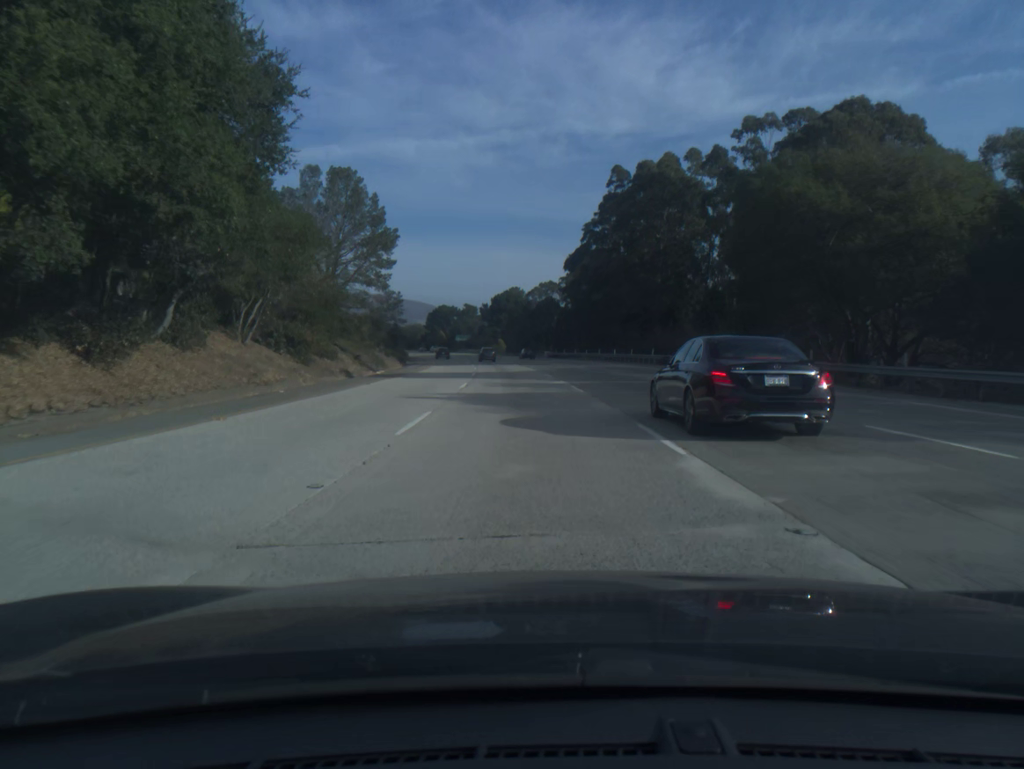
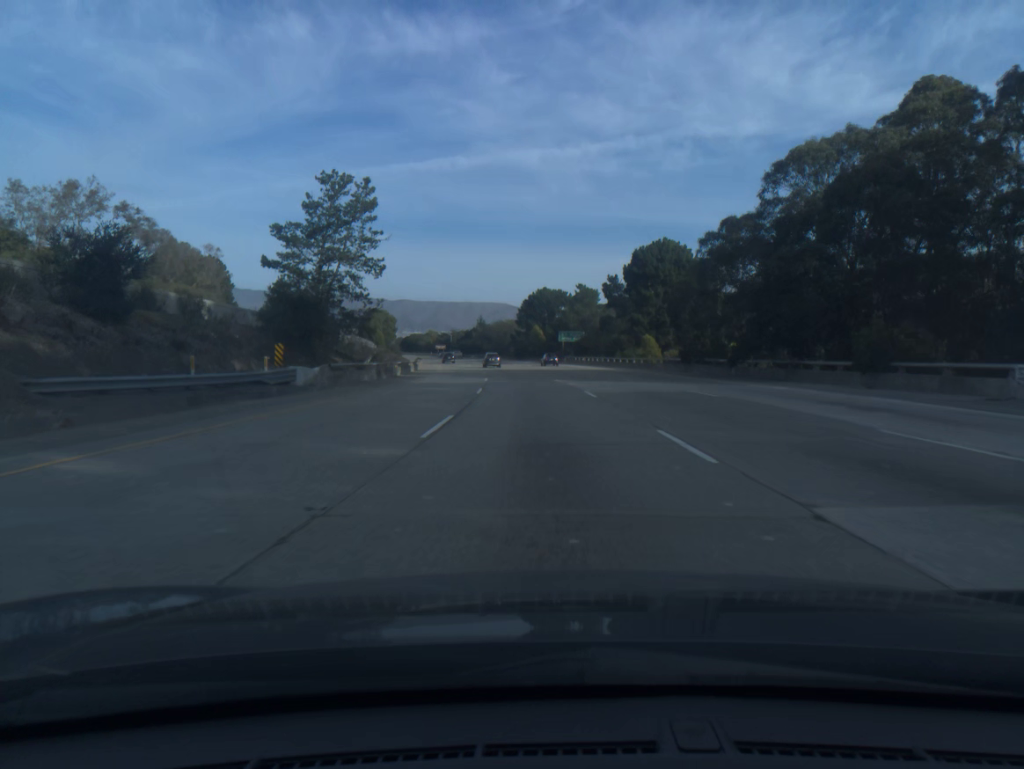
(-8.7, +101.5) m; -9°
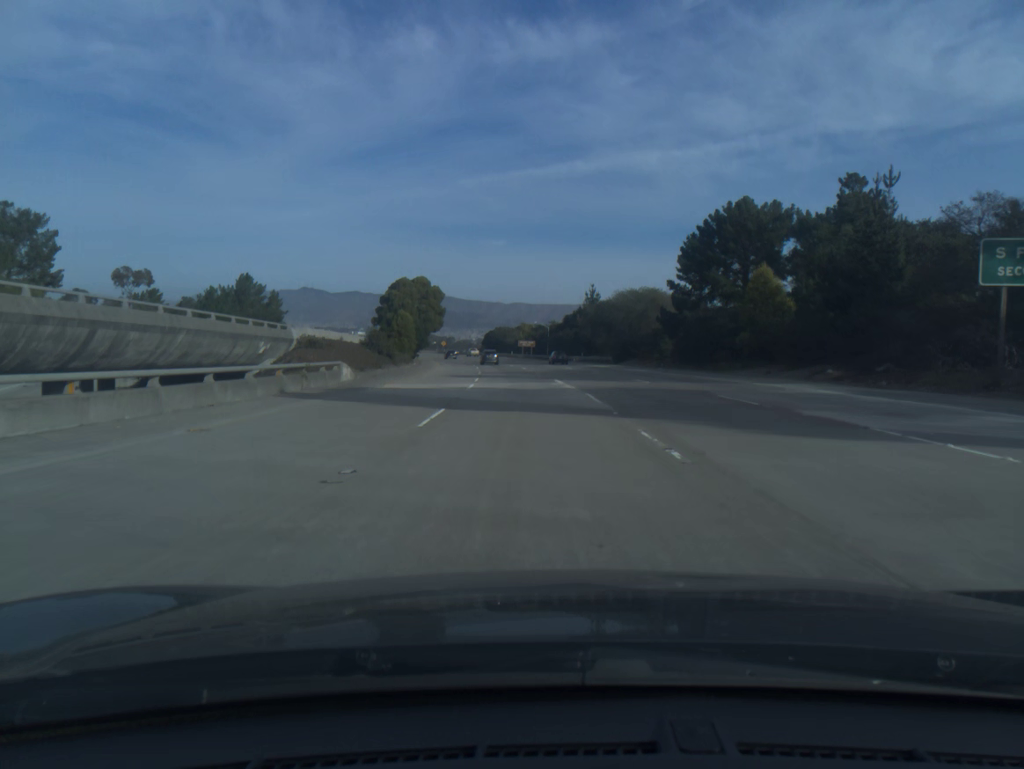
(-7.3, +101.6) m; -8°
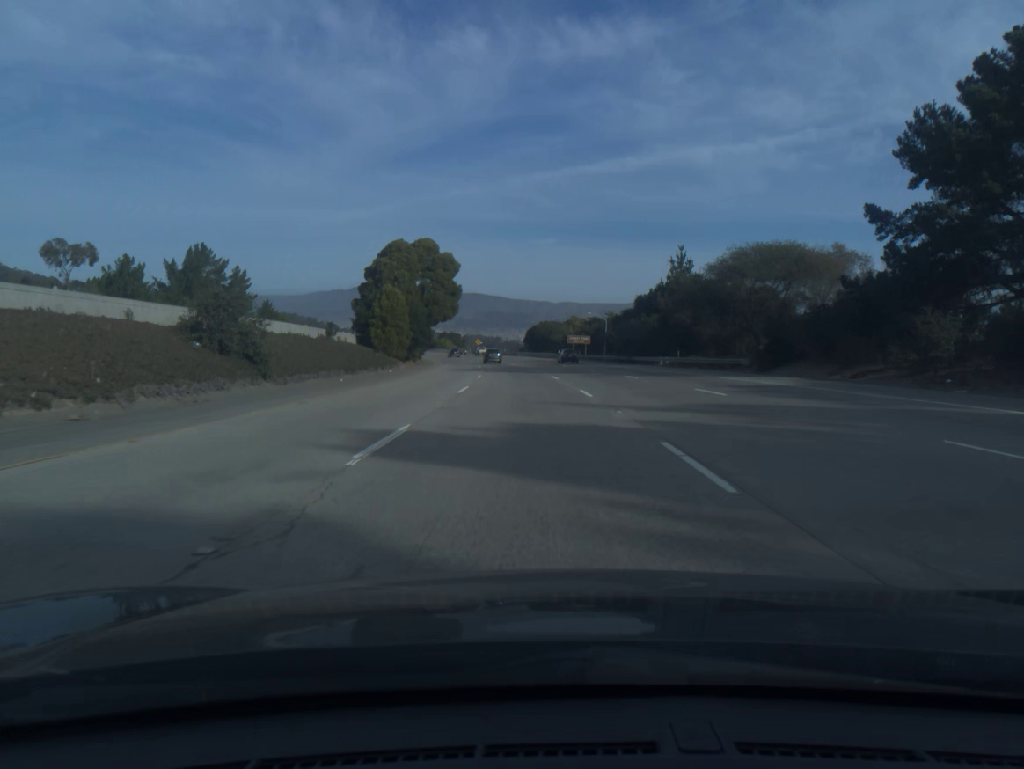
(-1.3, +40.9) m; -4°
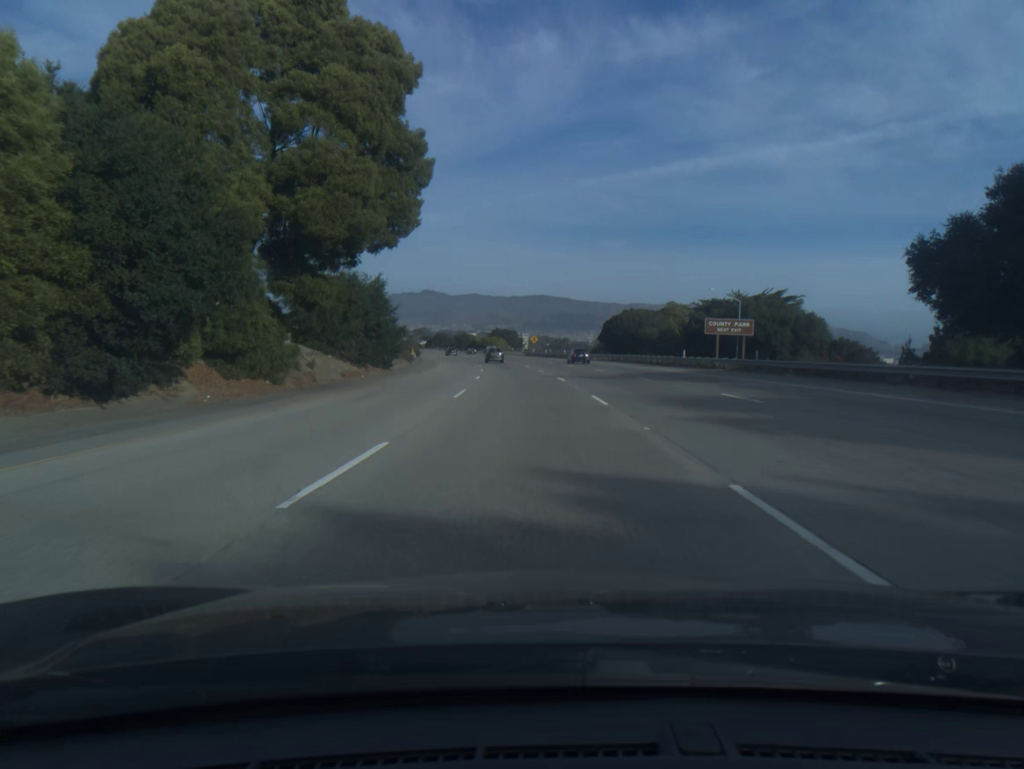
(-2.6, +61.4) m; -5°
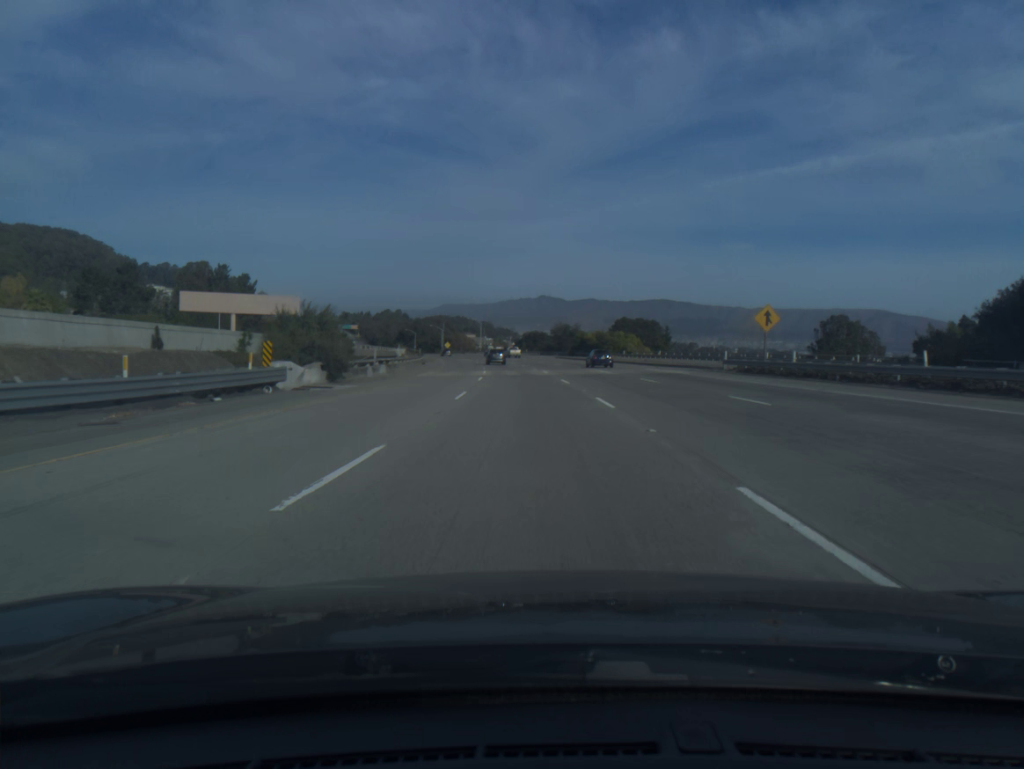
(-7.4, +102.1) m; -8°
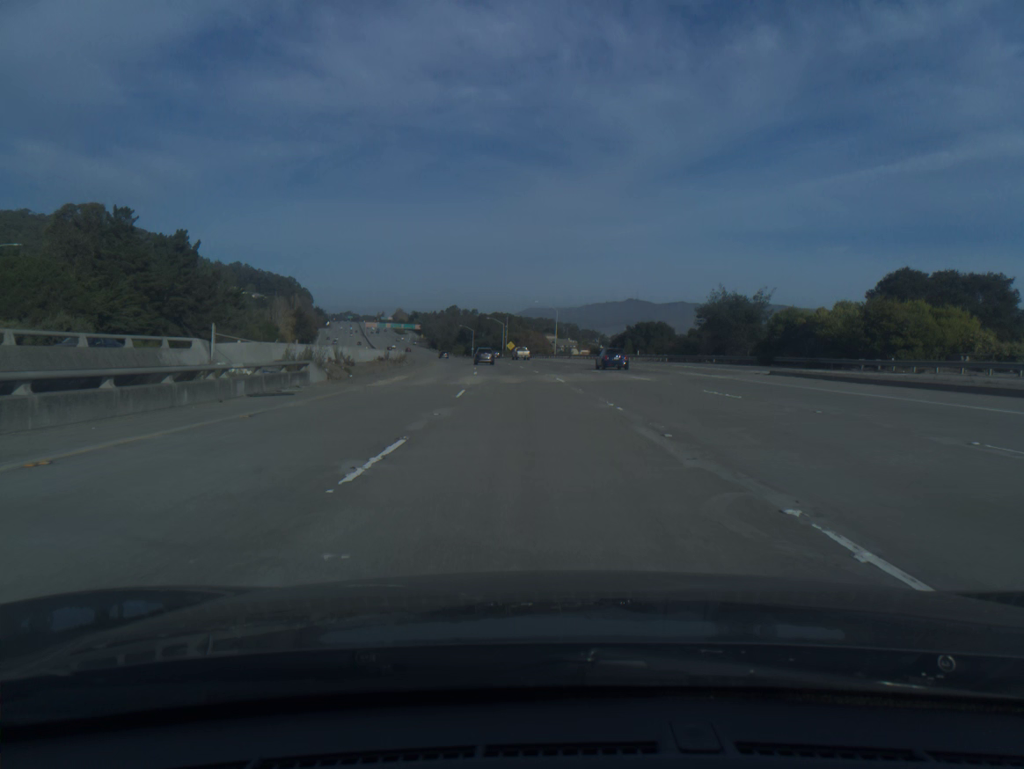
(-4.6, +81.9) m; -6°
